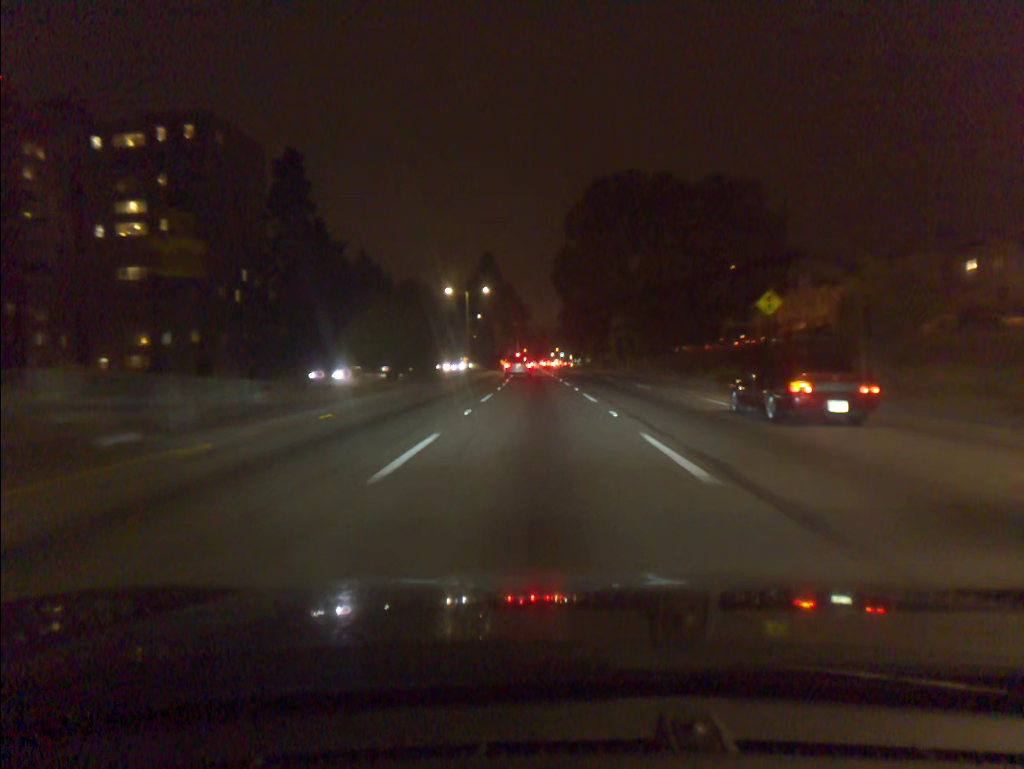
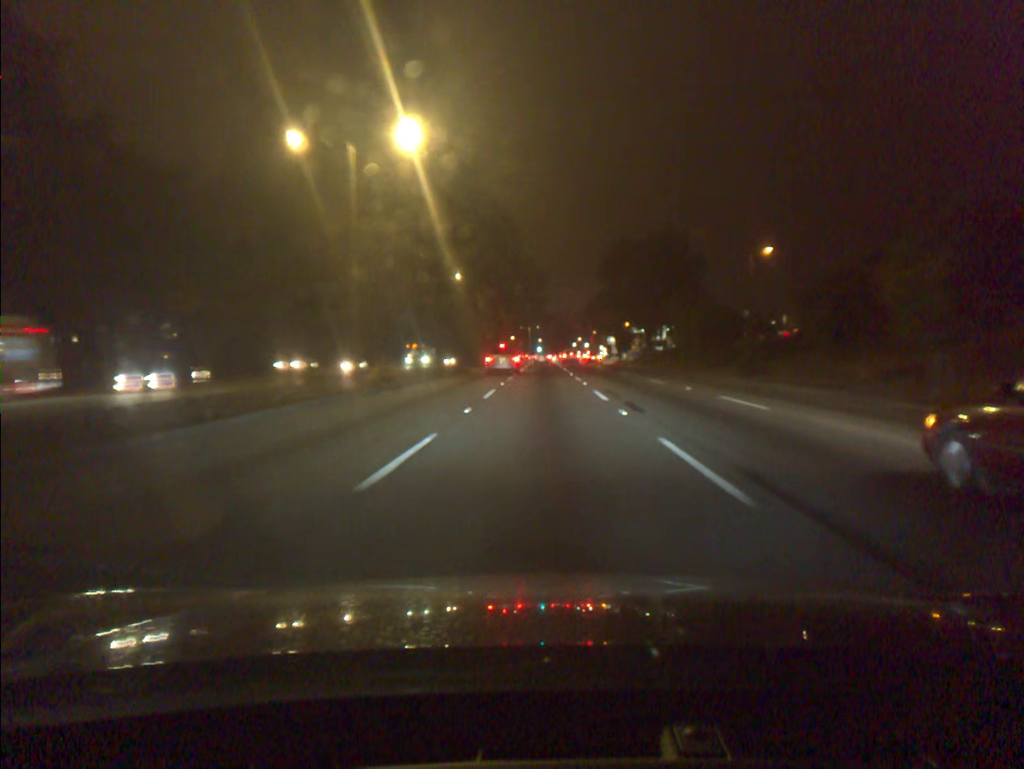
(-0.9, +60.0) m; -1°
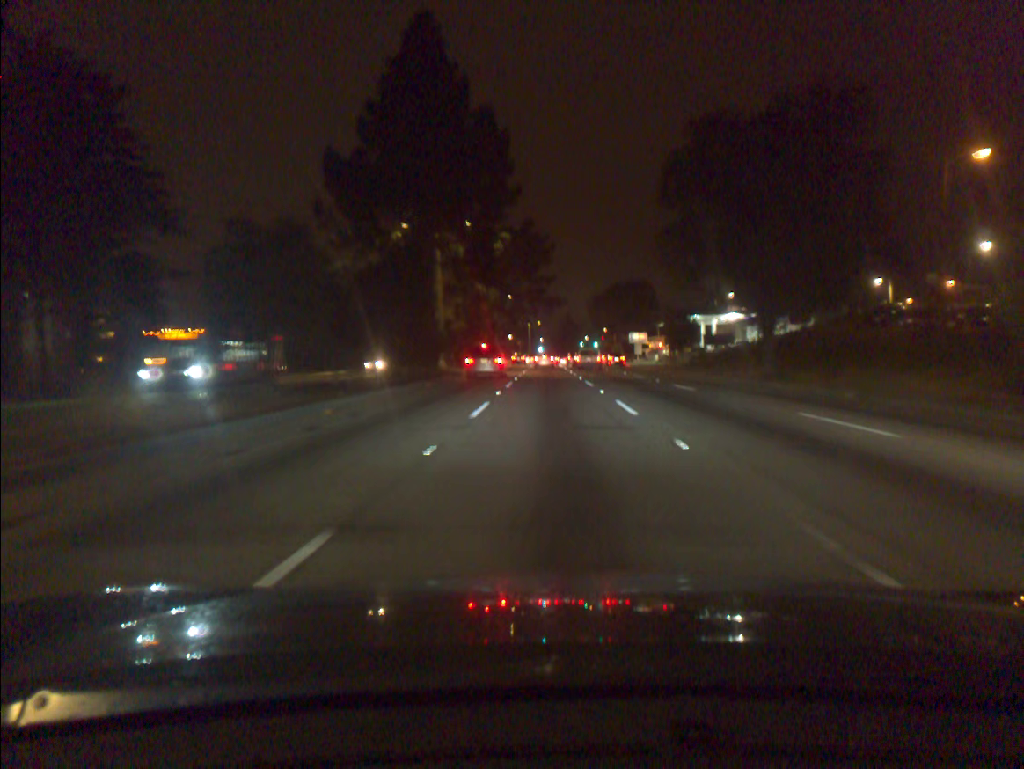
(-0.1, +35.7) m; 0°
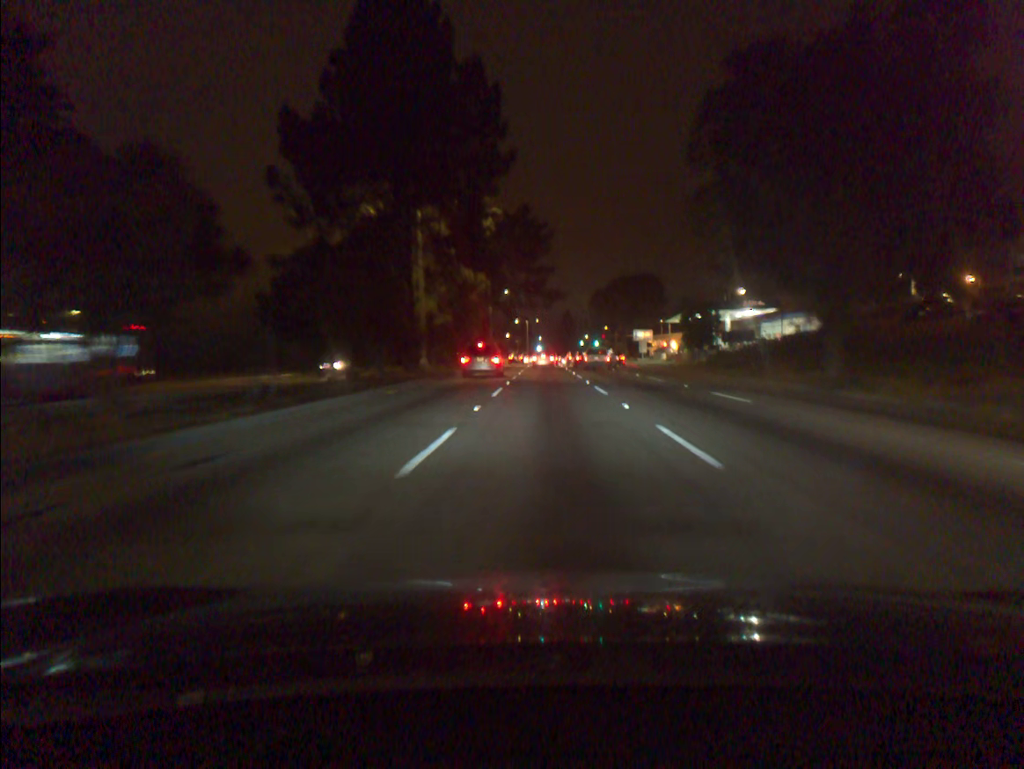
(0.0, +7.4) m; 0°
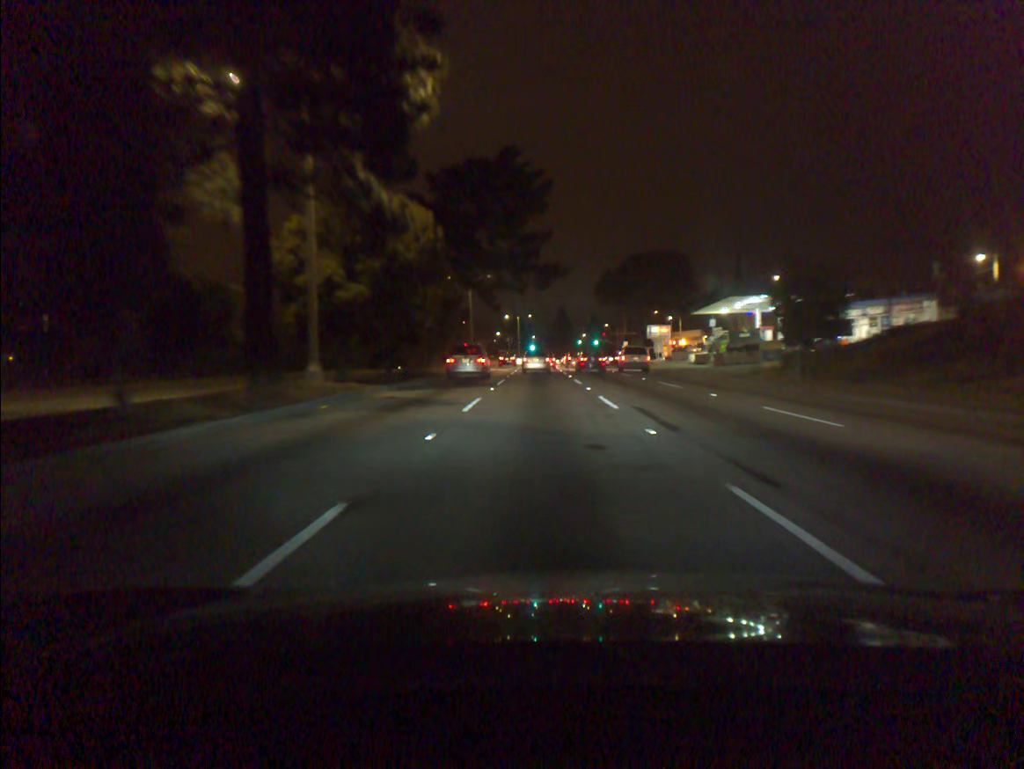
(+0.1, +20.4) m; 0°
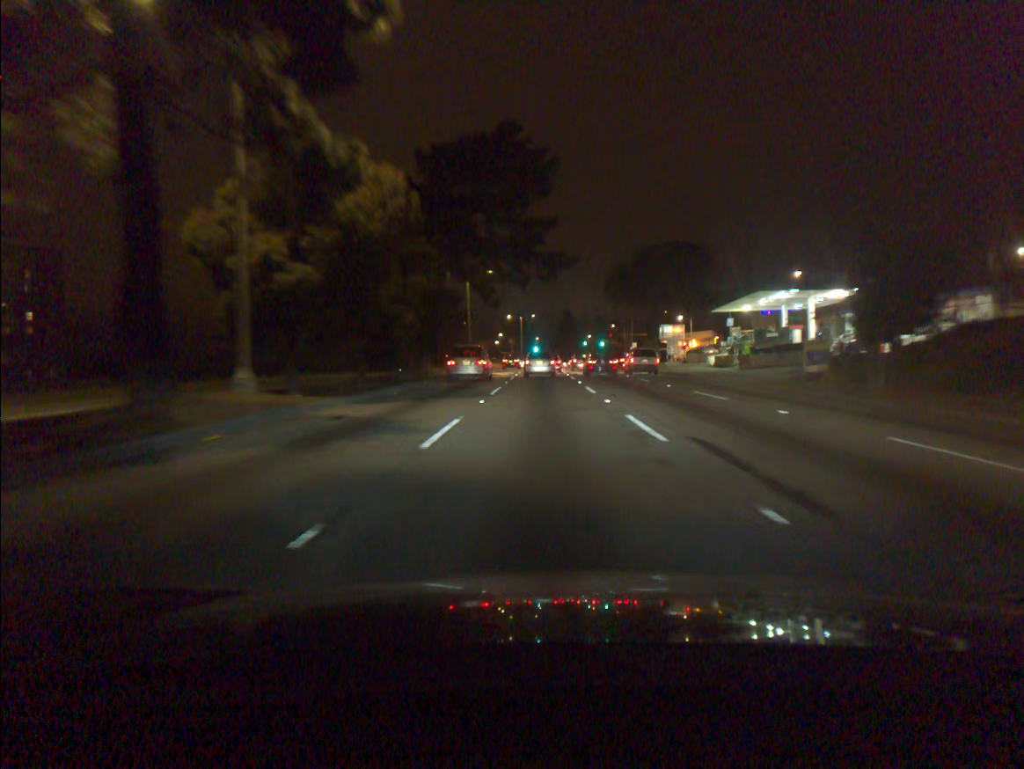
(0.0, +6.1) m; 0°
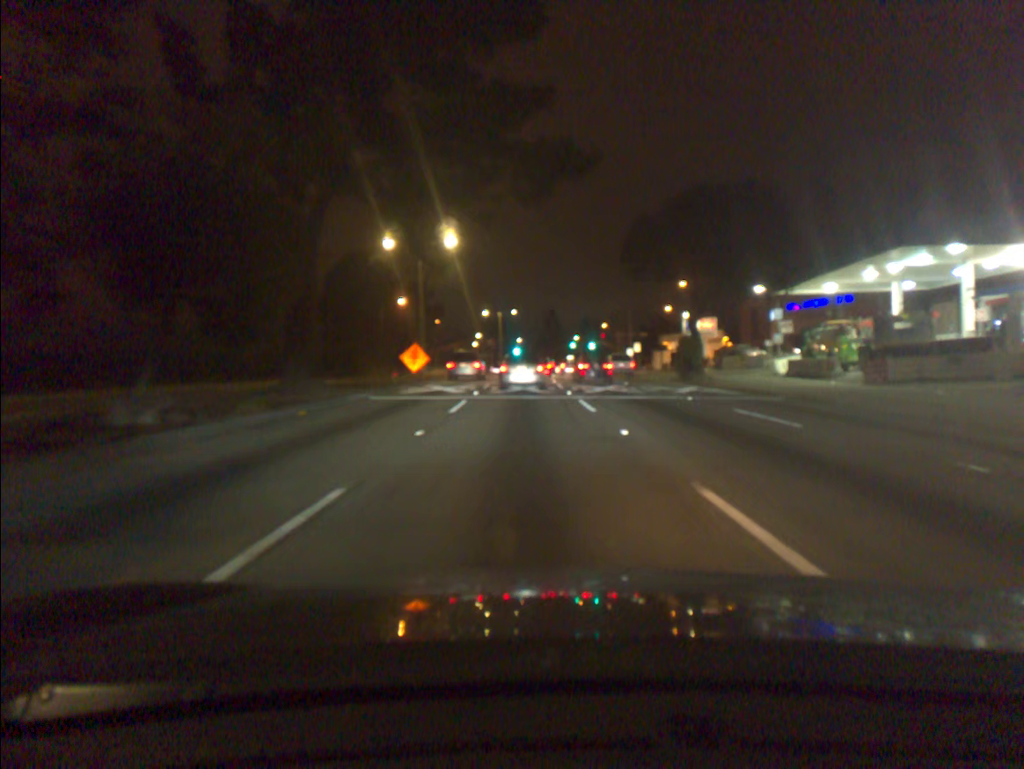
(+0.3, +22.7) m; +2°
